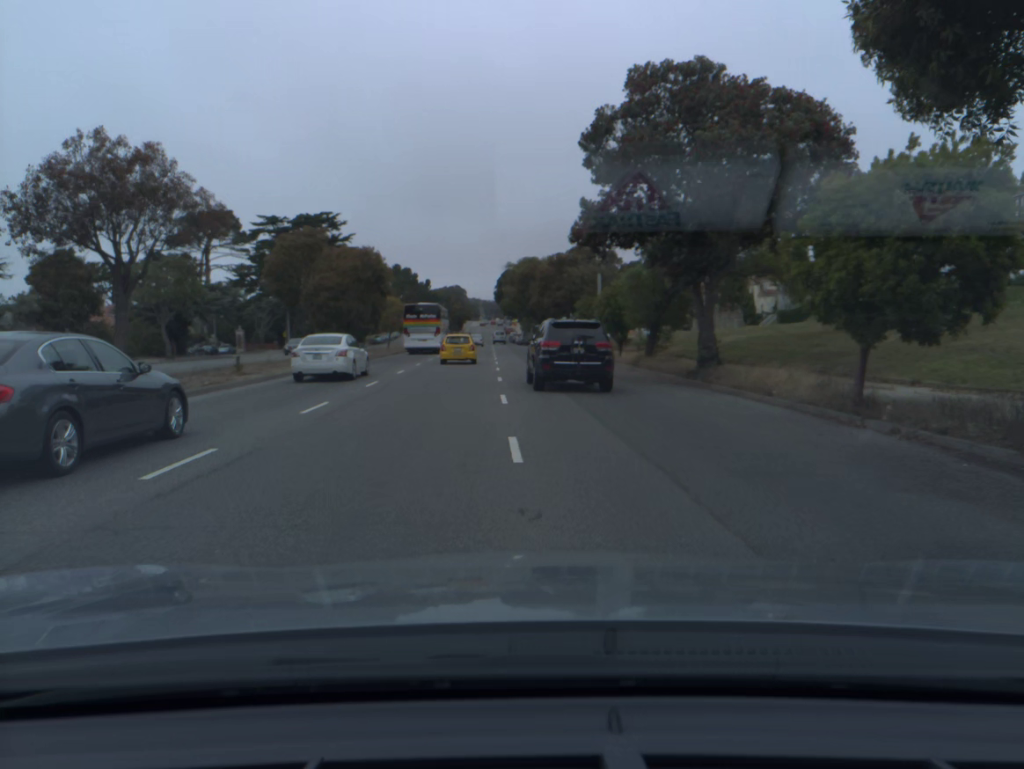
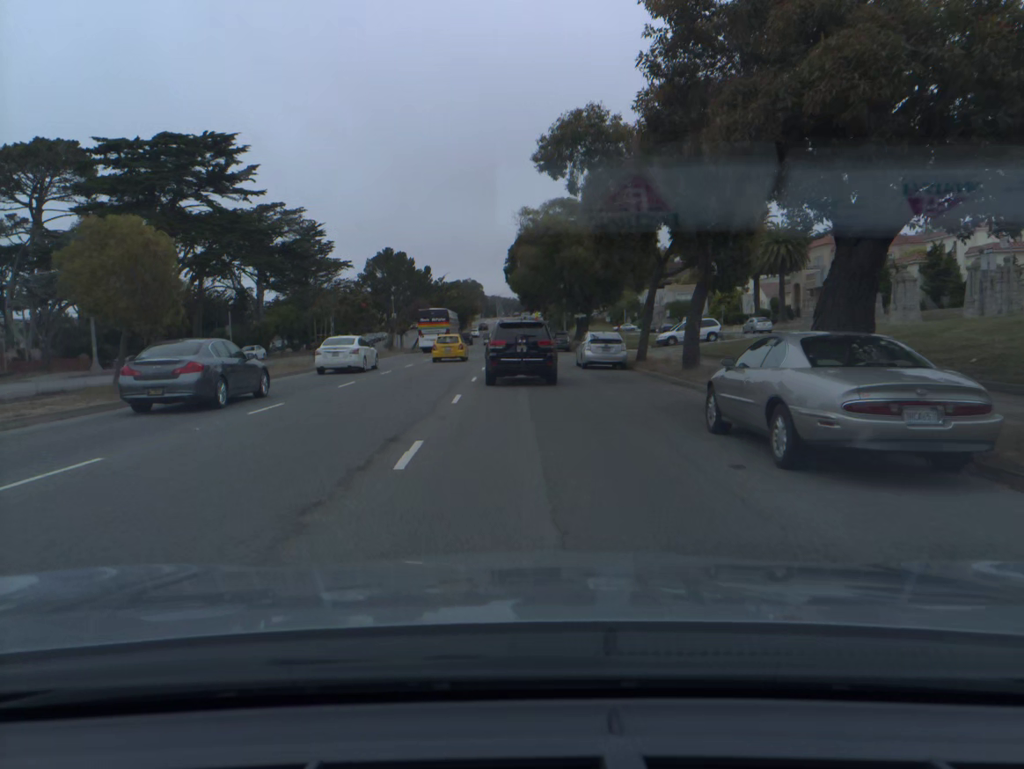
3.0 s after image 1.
(-0.5, +51.0) m; -1°
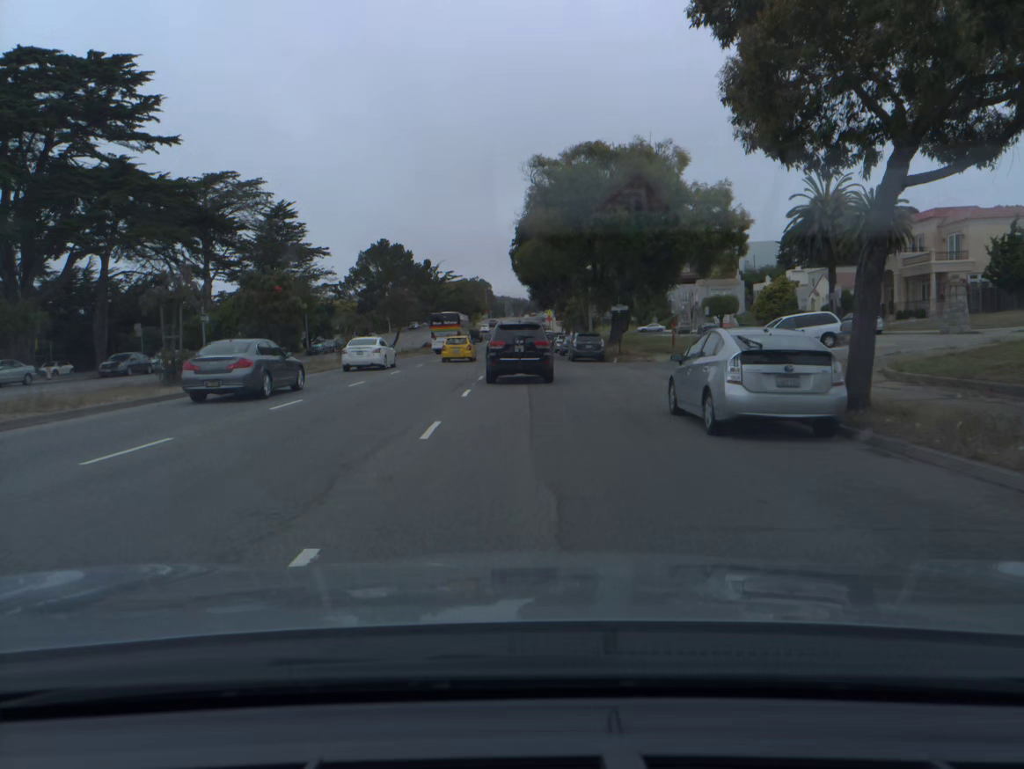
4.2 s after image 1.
(-0.1, +20.2) m; -1°
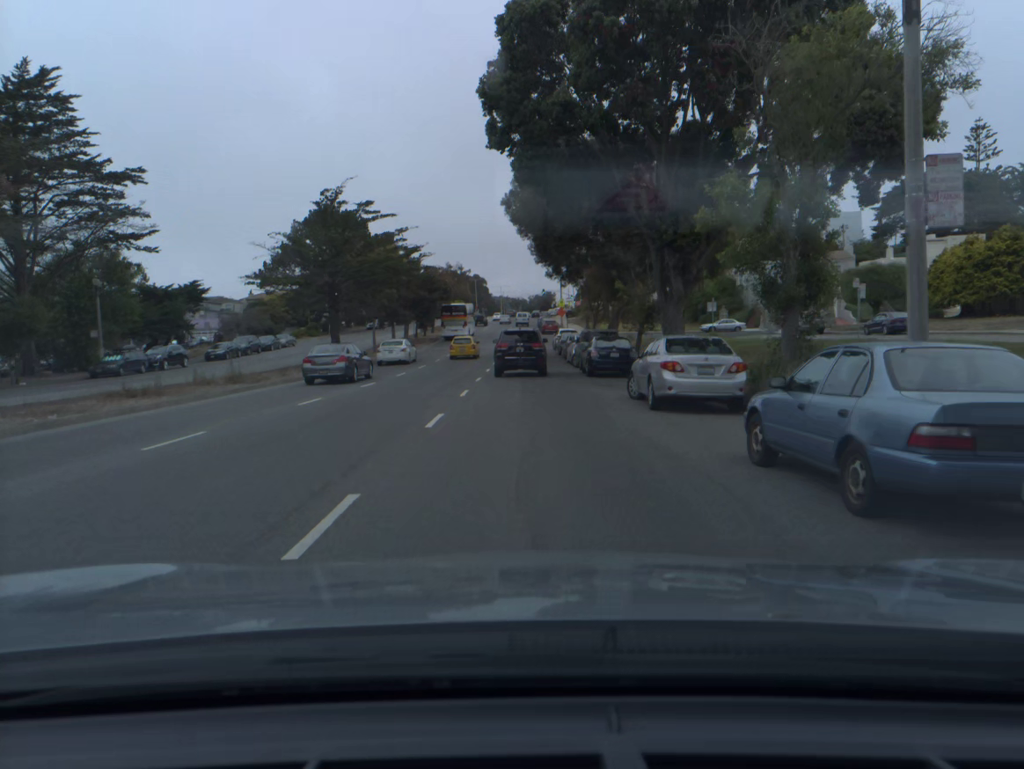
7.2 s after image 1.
(+0.1, +48.7) m; 0°
